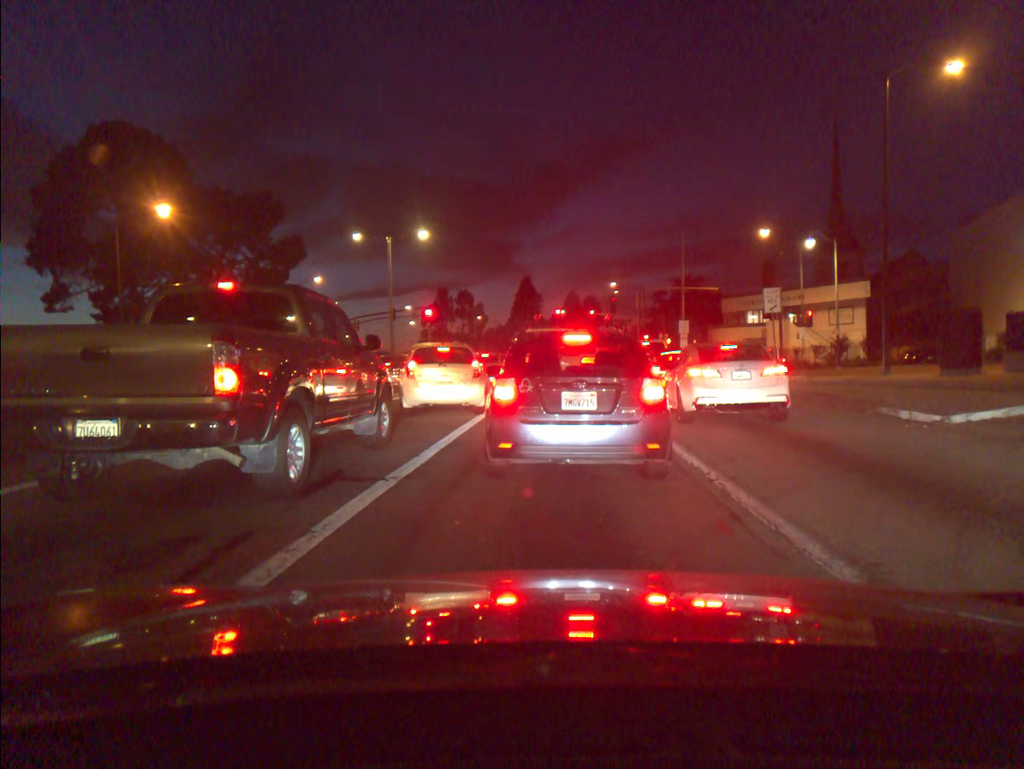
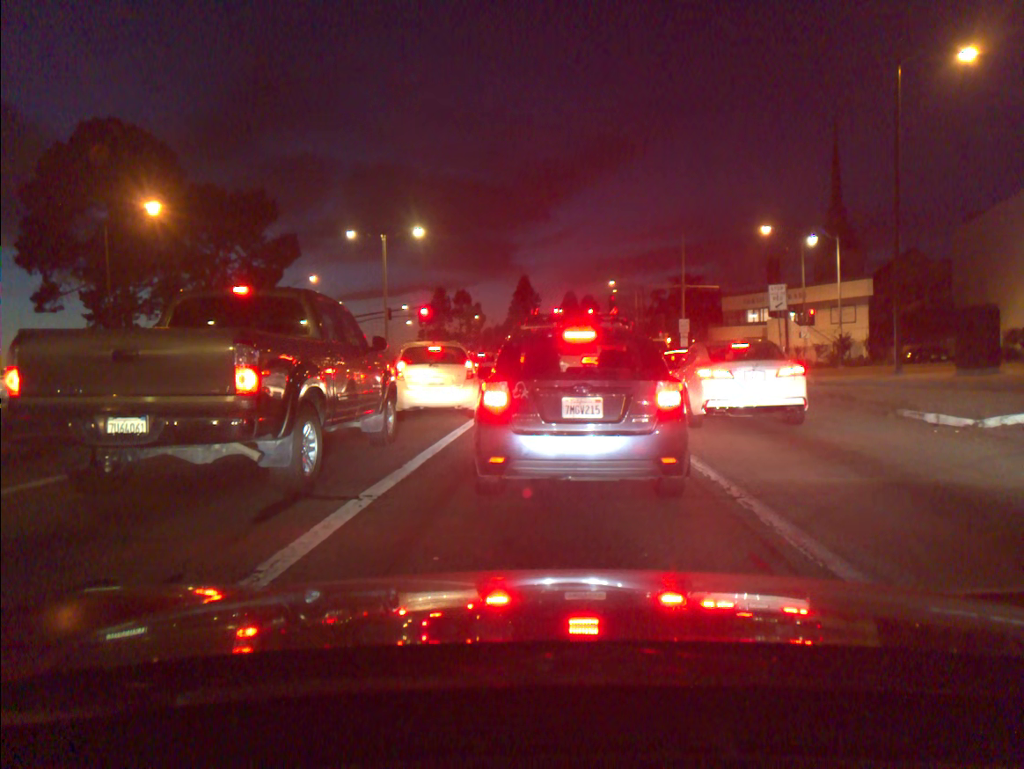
(0.0, +1.0) m; 0°
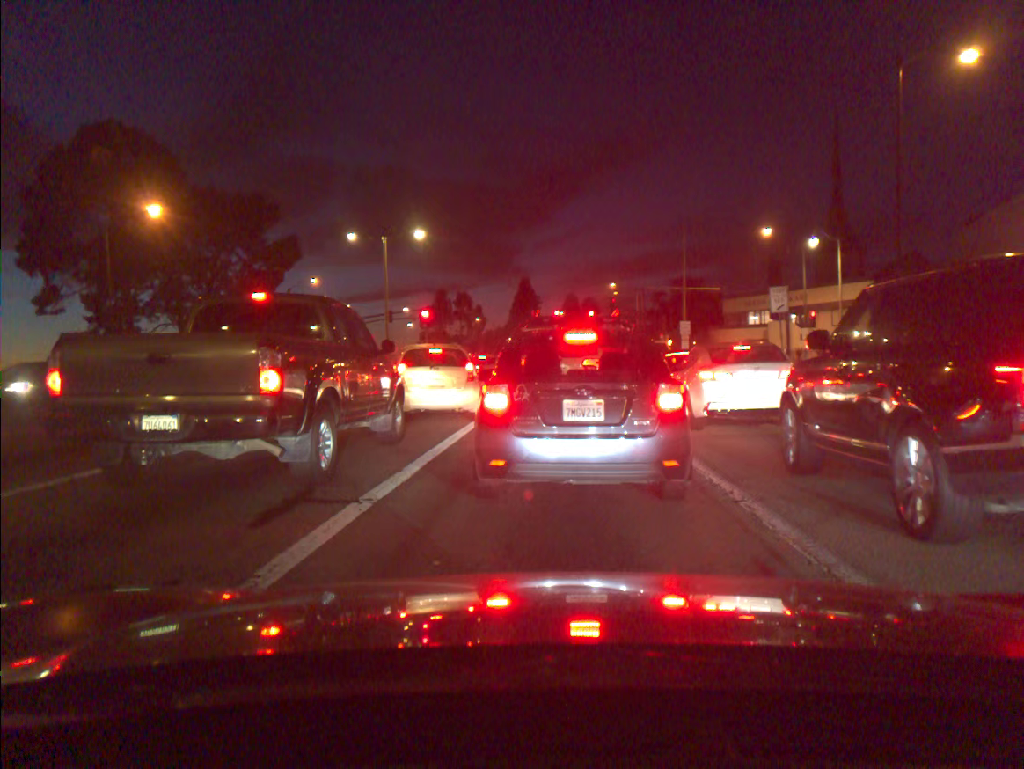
(0.0, 0.0) m; 0°
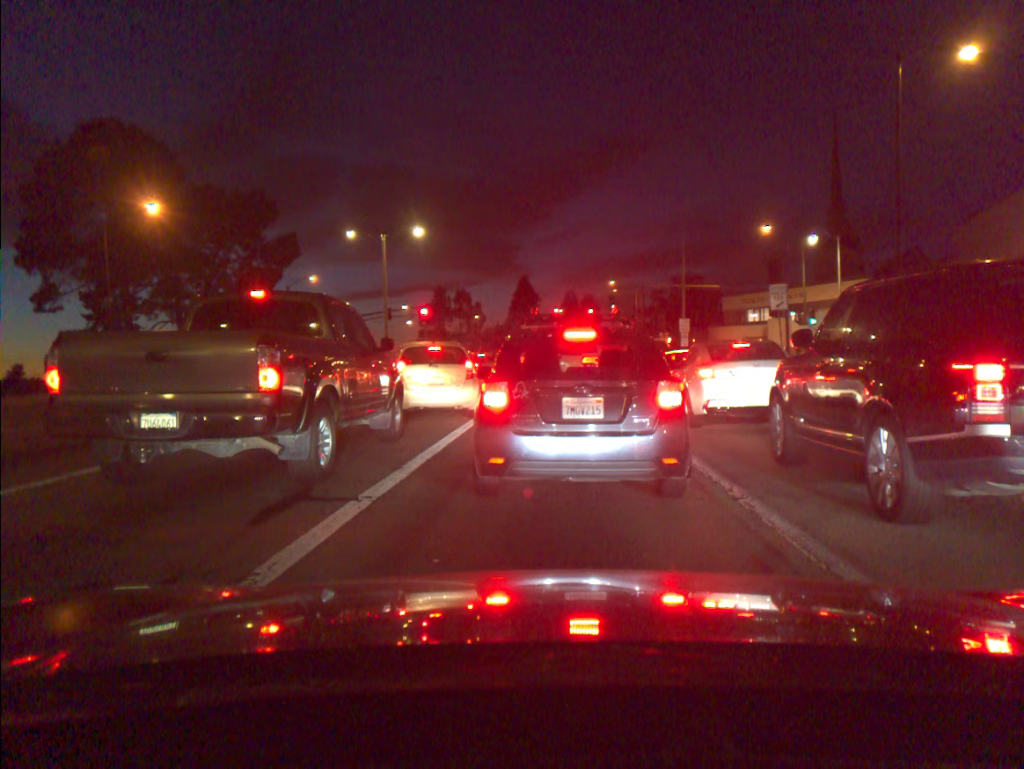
(0.0, 0.0) m; 0°
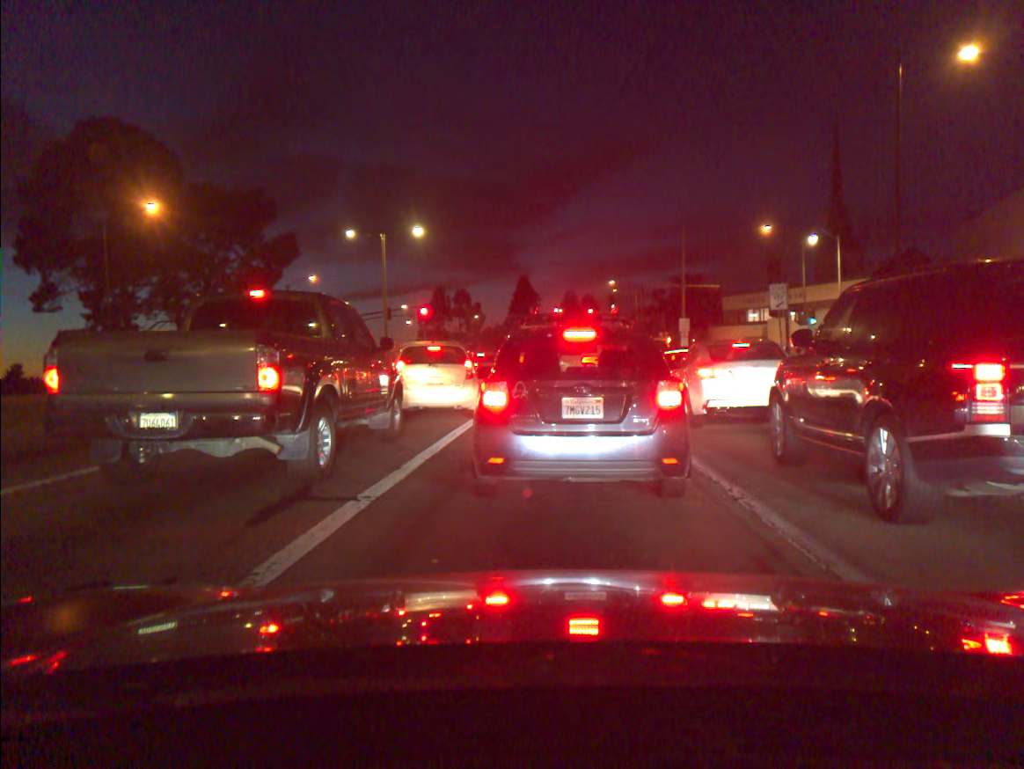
(0.0, 0.0) m; 0°
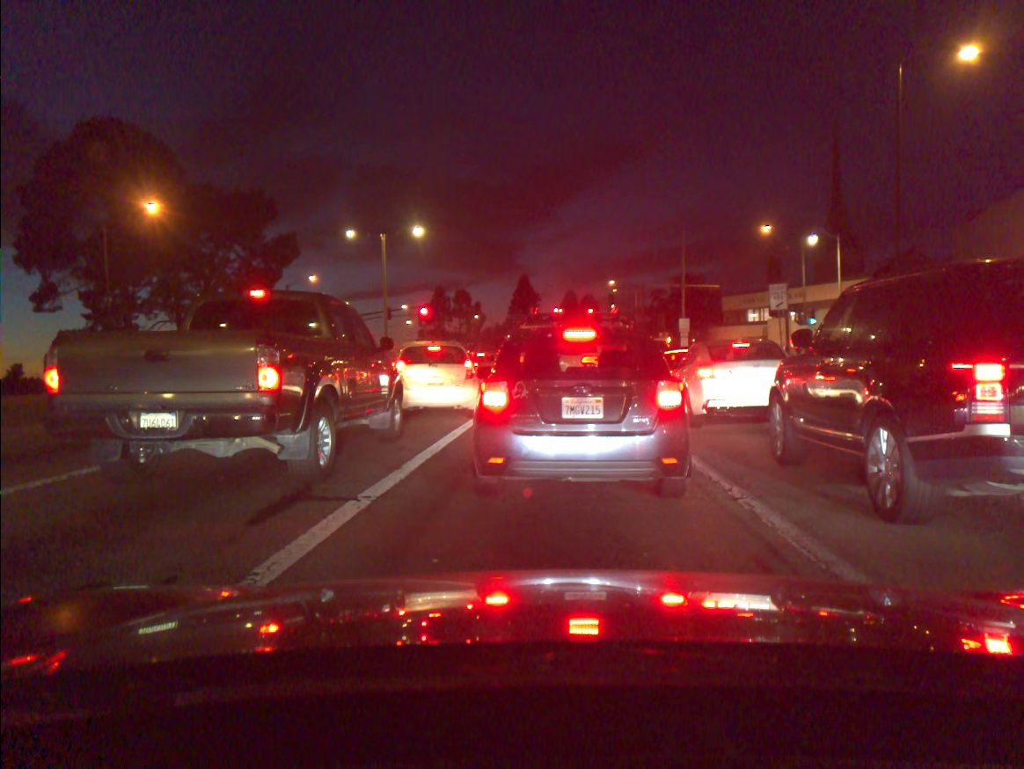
(0.0, 0.0) m; 0°
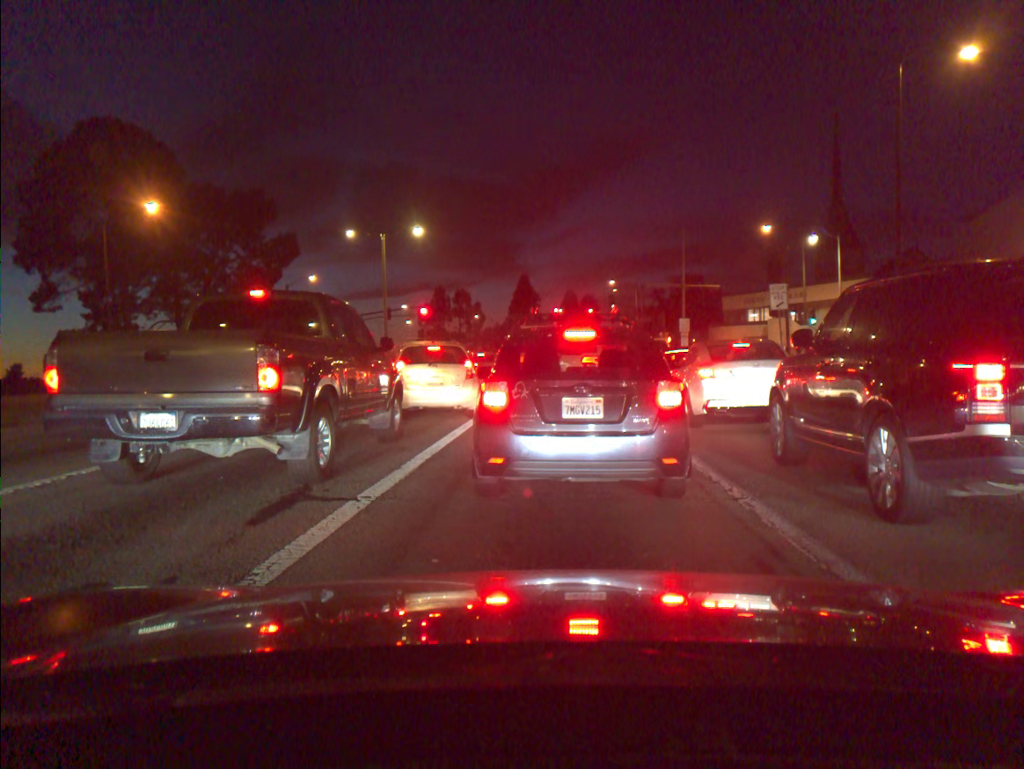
(0.0, 0.0) m; 0°
